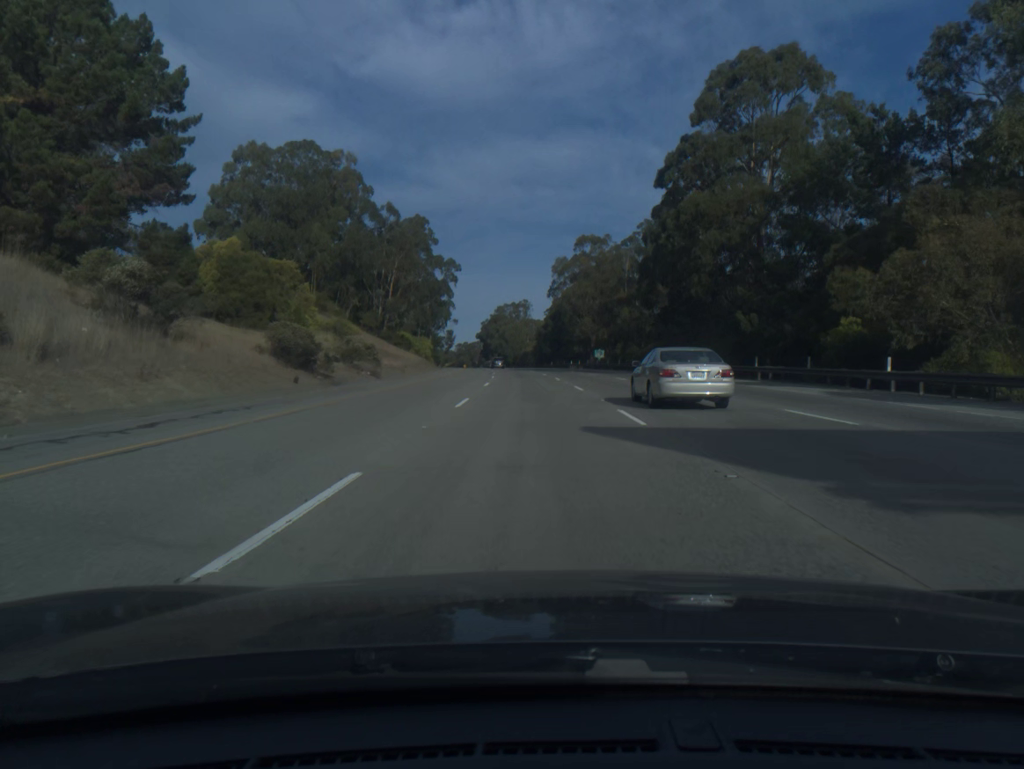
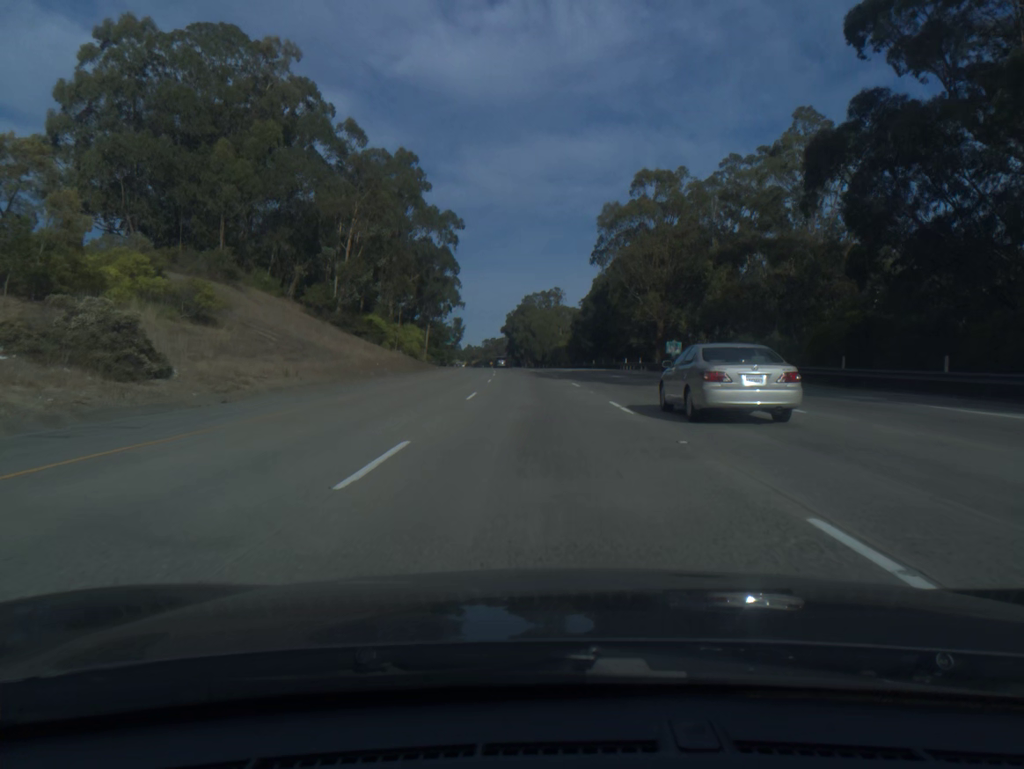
(-0.9, +41.0) m; -2°
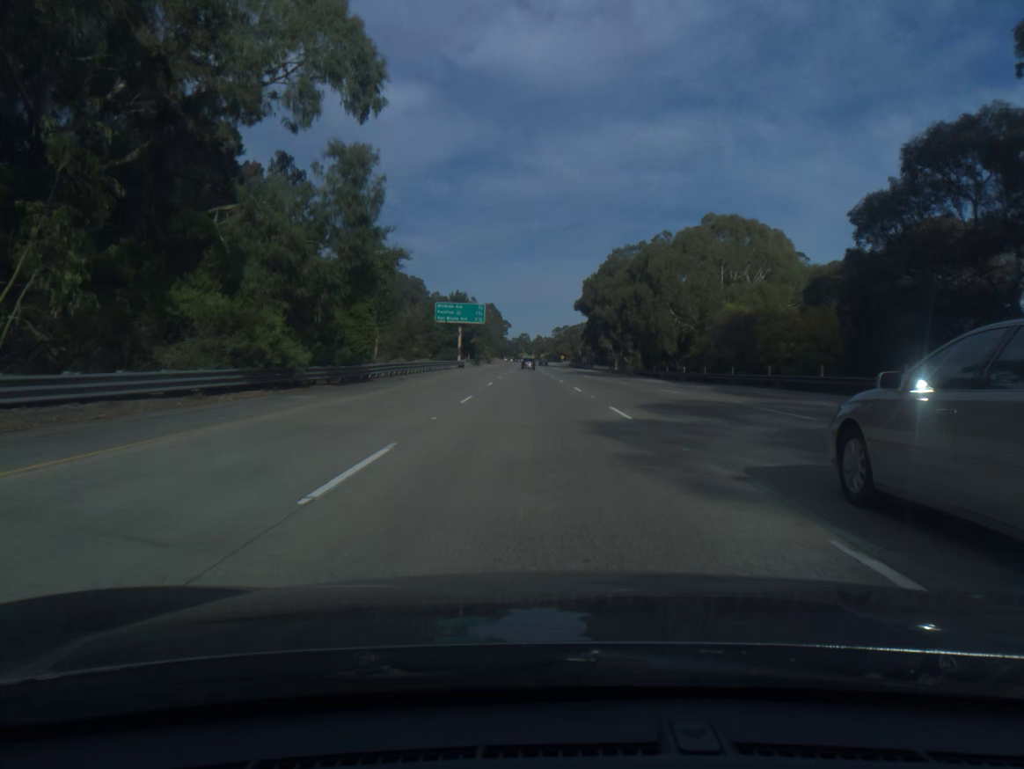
(-4.8, +102.8) m; -5°
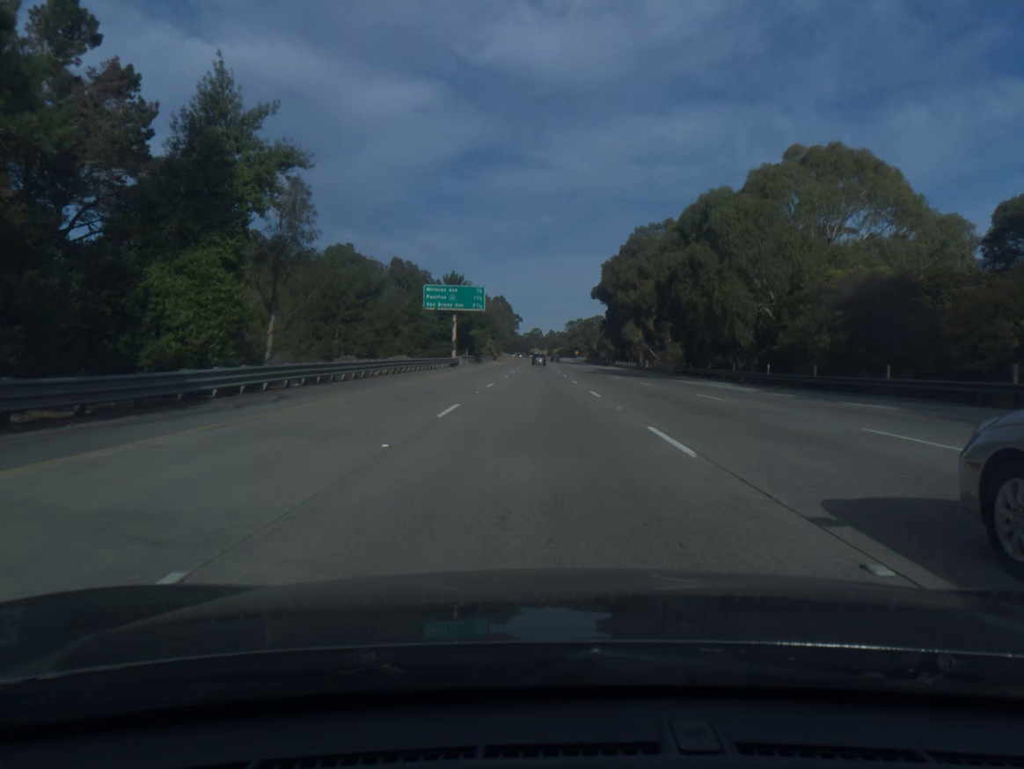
(-0.2, +20.6) m; -1°
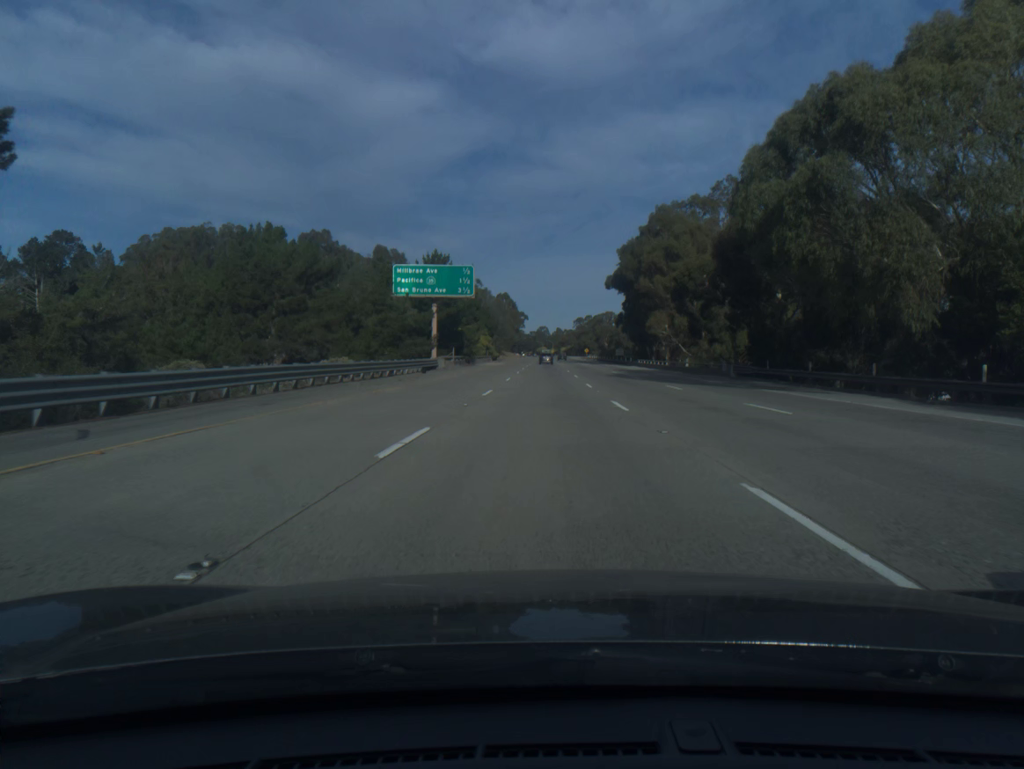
(-0.1, +20.6) m; 0°
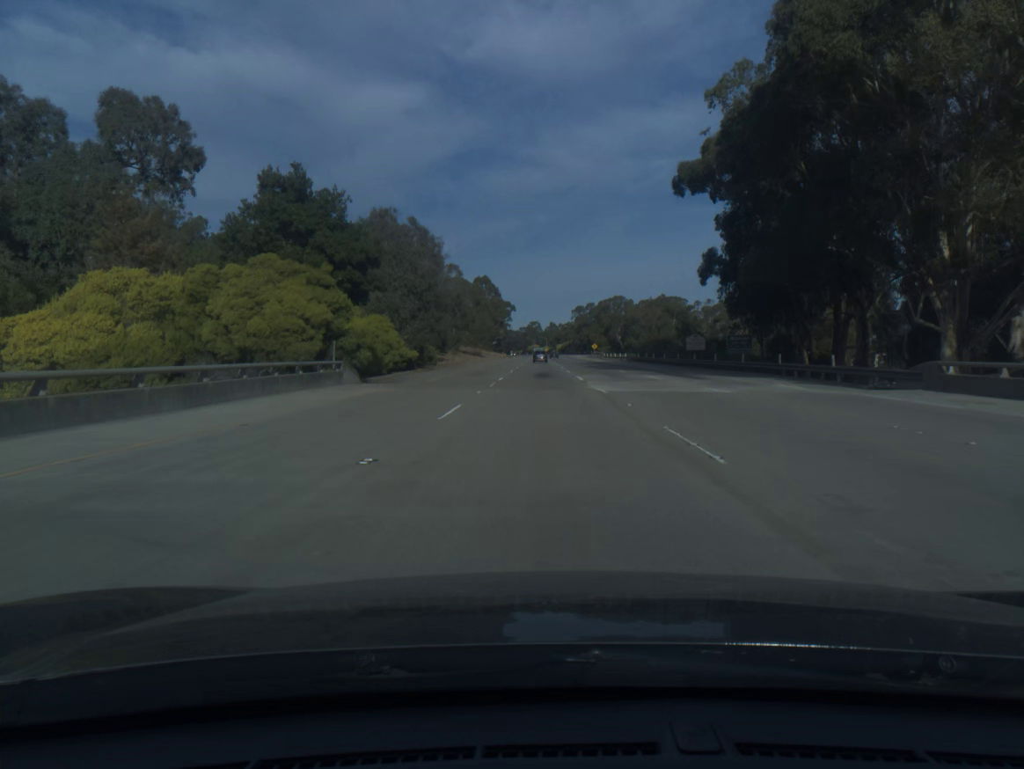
(+0.2, +82.4) m; +1°
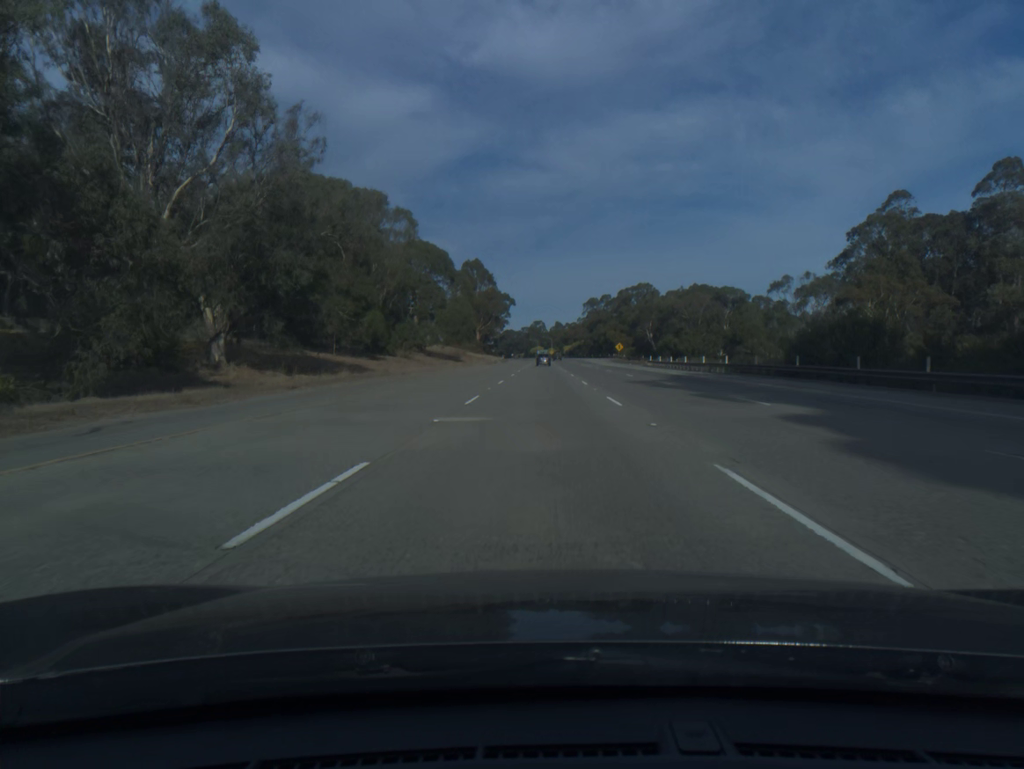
(-0.2, +61.4) m; 0°
